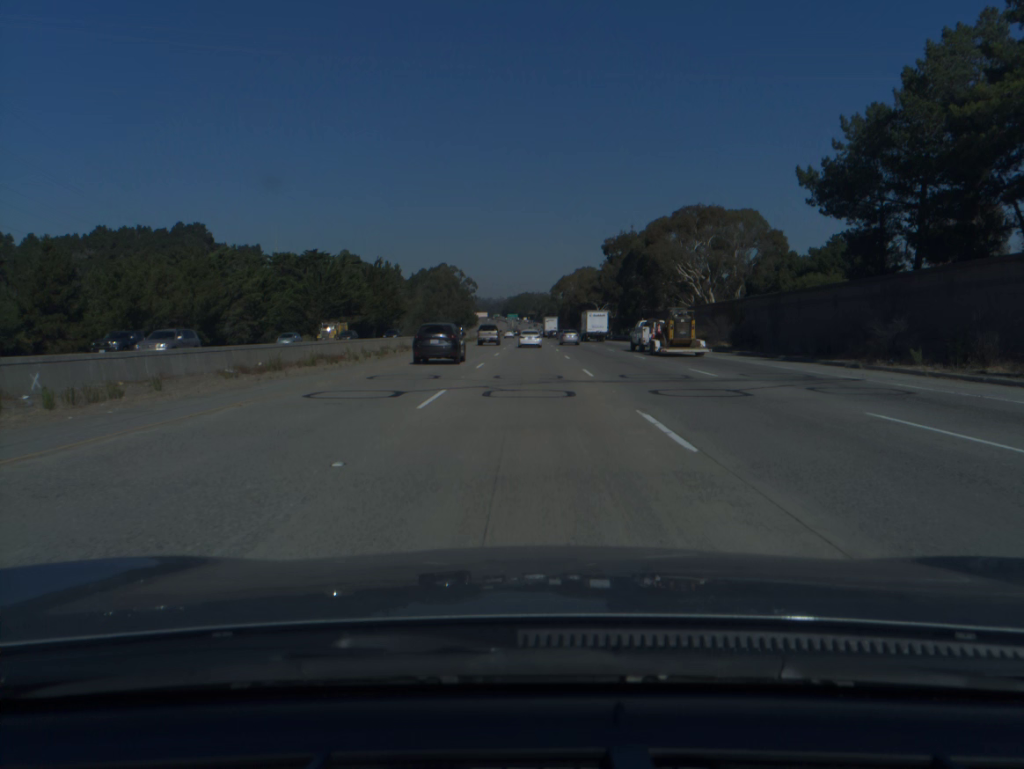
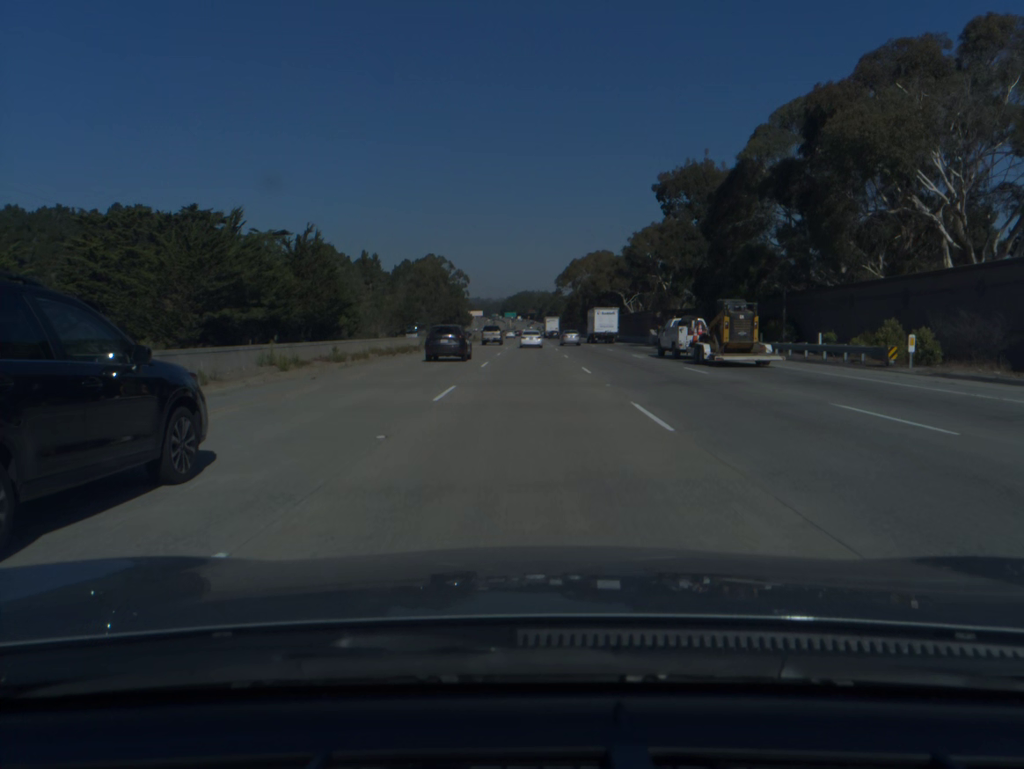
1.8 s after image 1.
(-0.1, +57.0) m; 0°
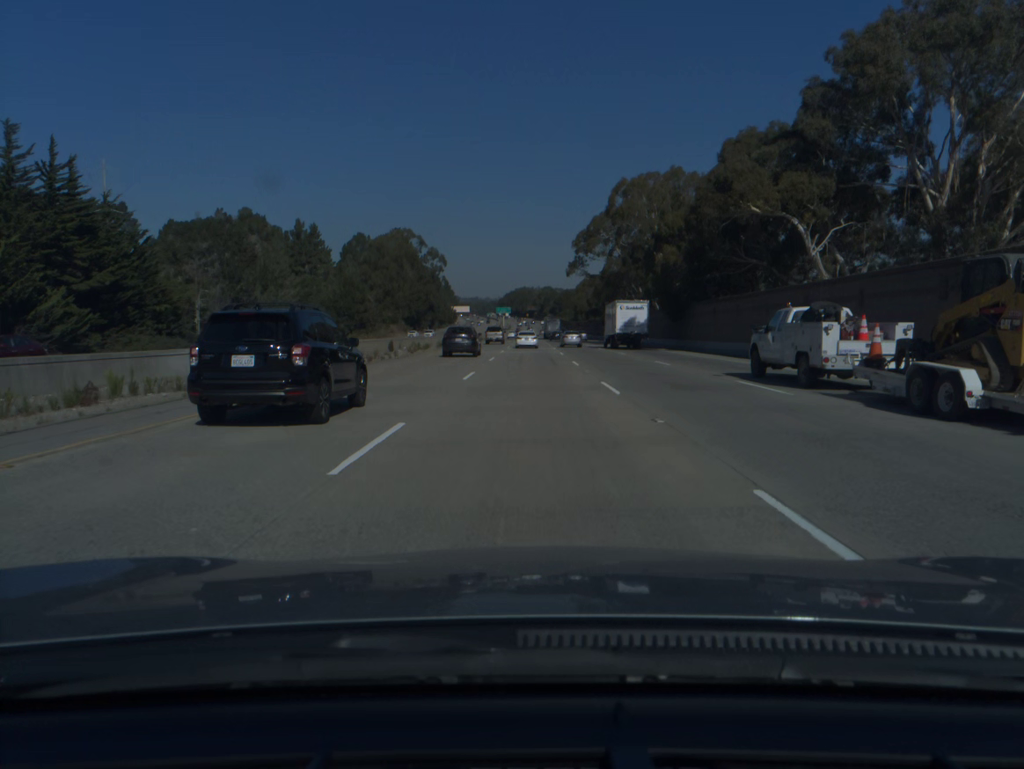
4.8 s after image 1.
(0.0, +95.3) m; 0°
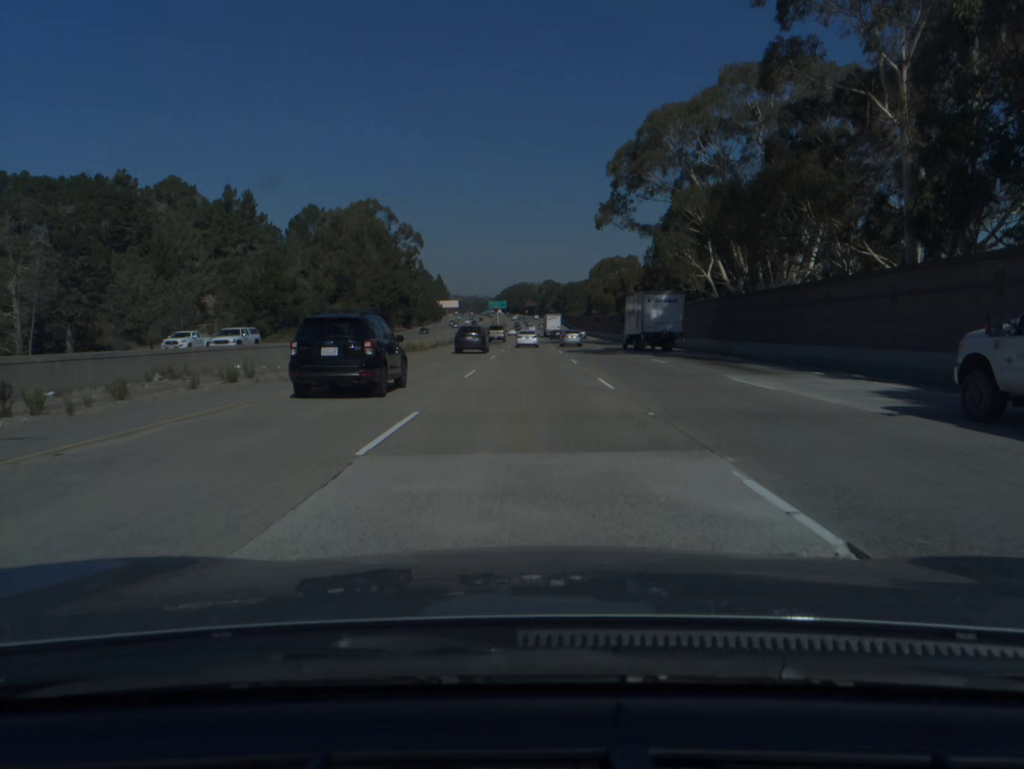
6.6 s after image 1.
(-0.1, +57.7) m; 0°
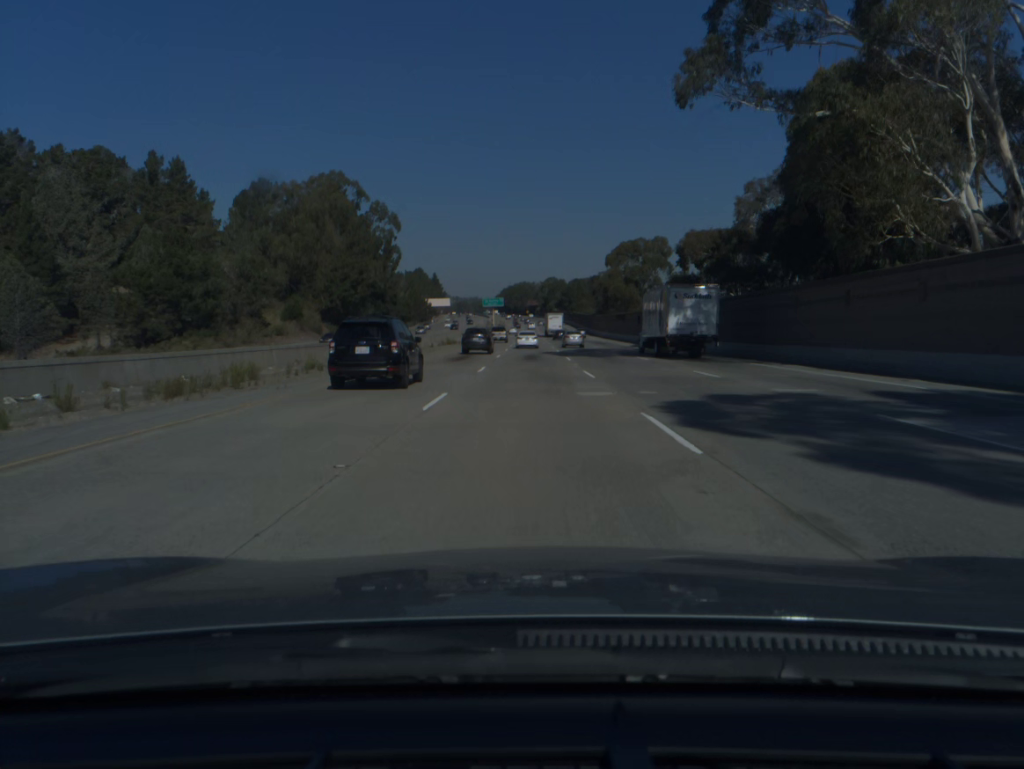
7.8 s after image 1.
(0.0, +38.6) m; 0°
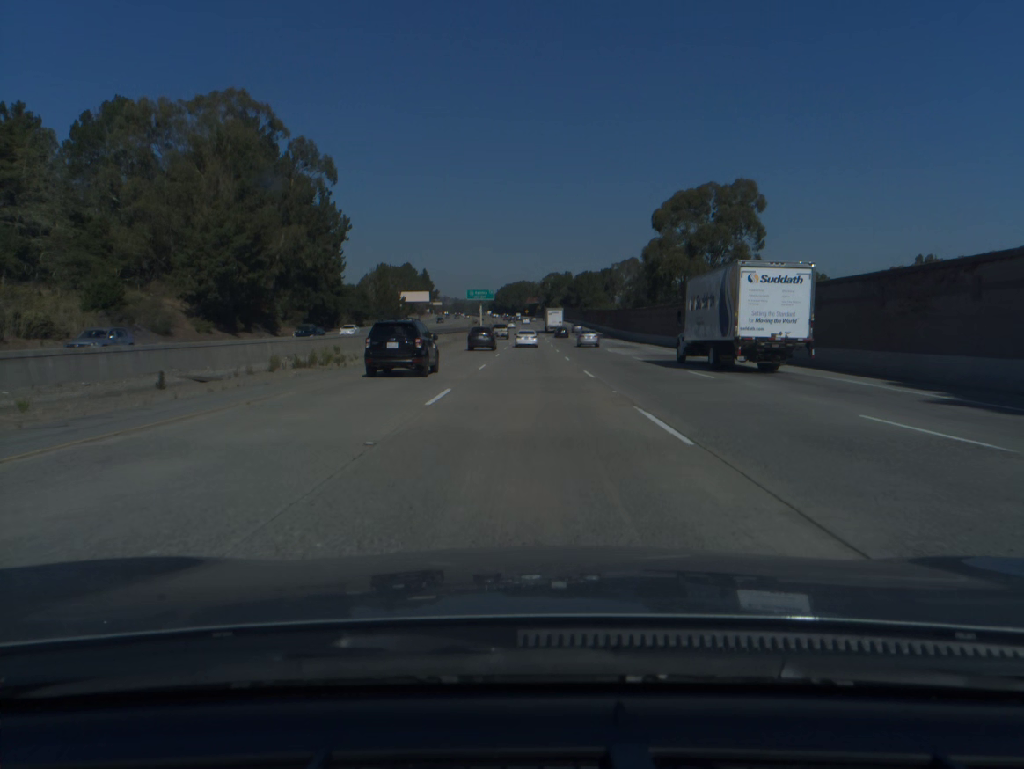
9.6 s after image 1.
(0.0, +57.8) m; 0°
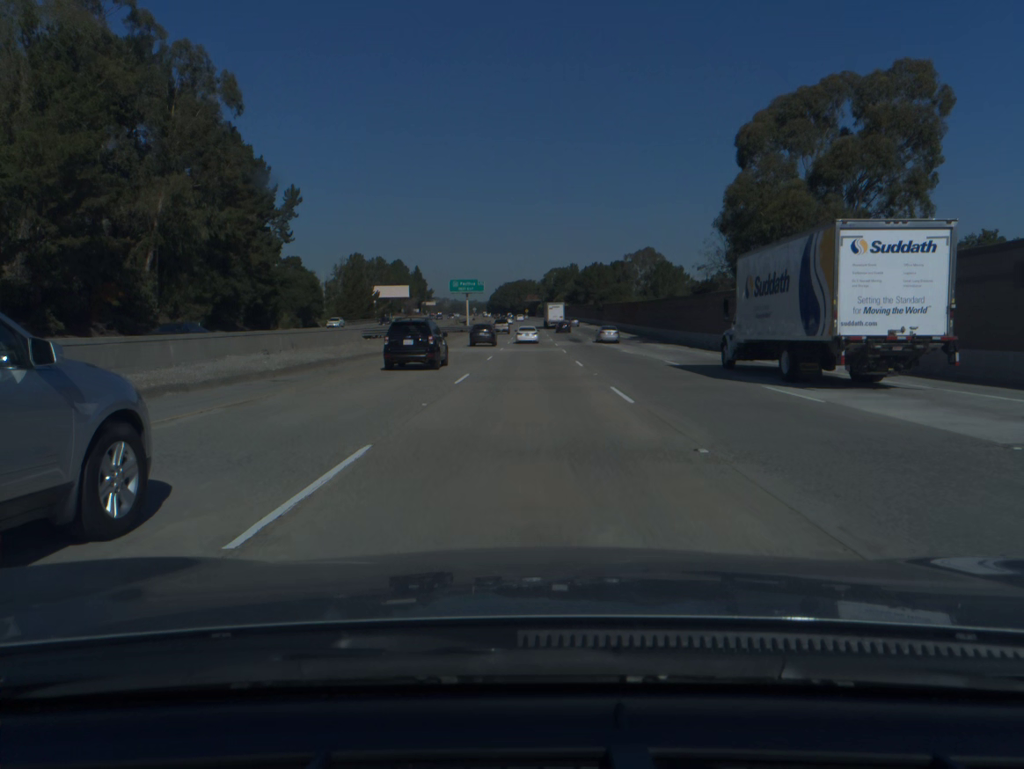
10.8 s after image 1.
(0.0, +38.4) m; 0°
